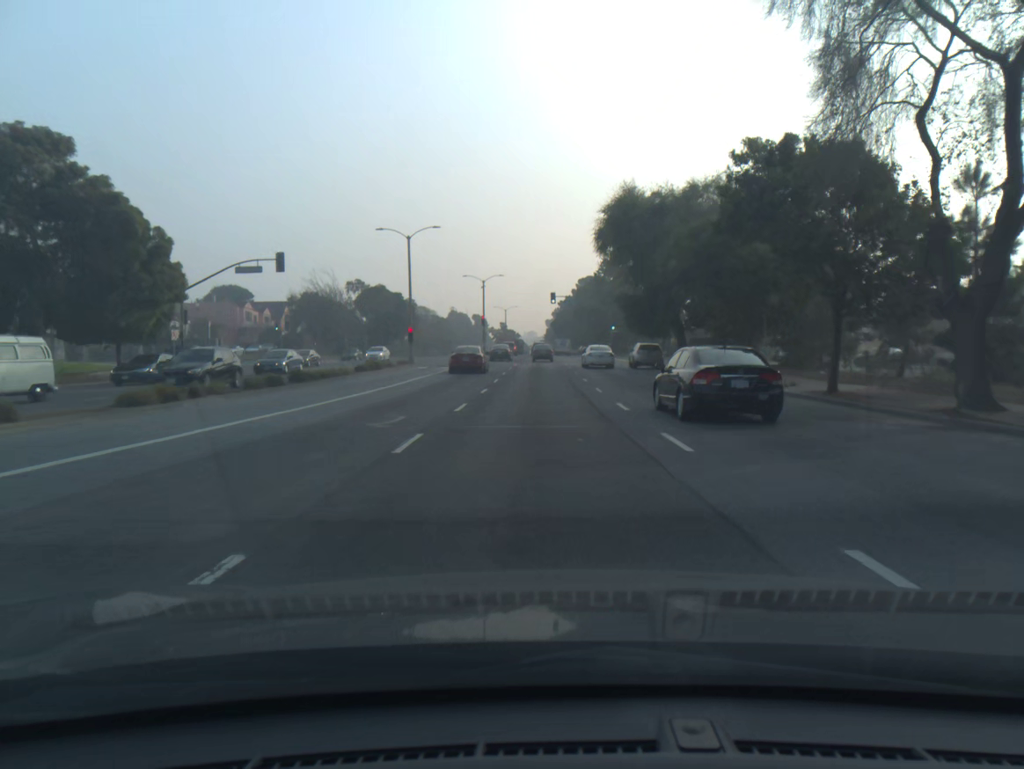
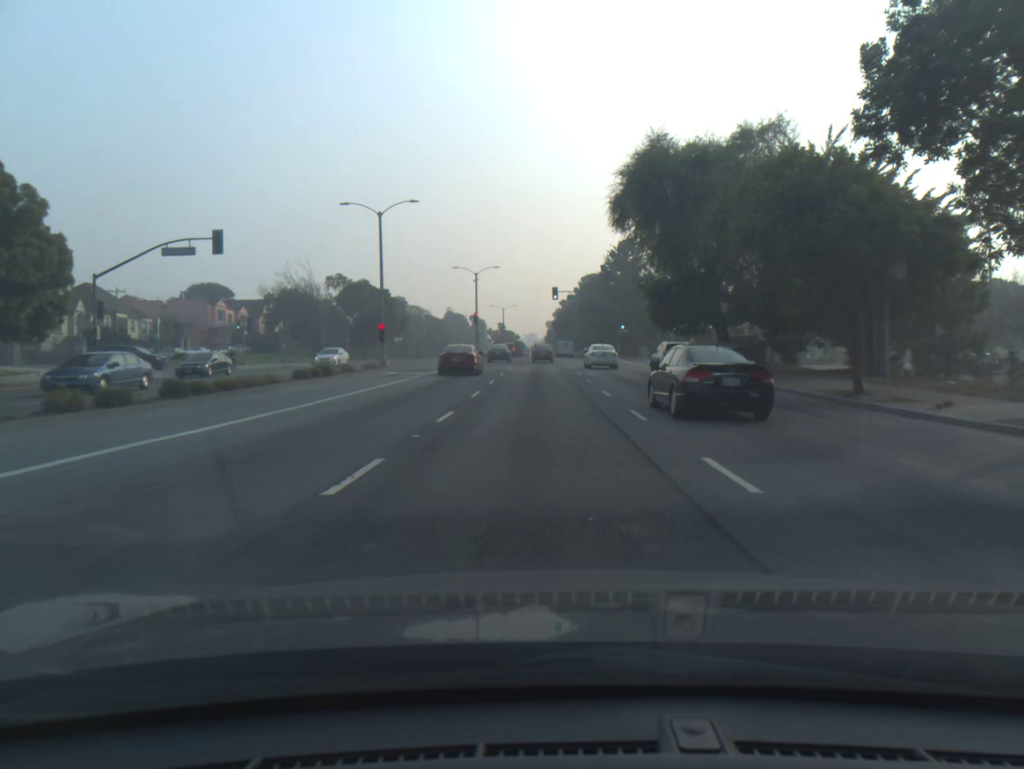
(0.0, +10.2) m; 0°
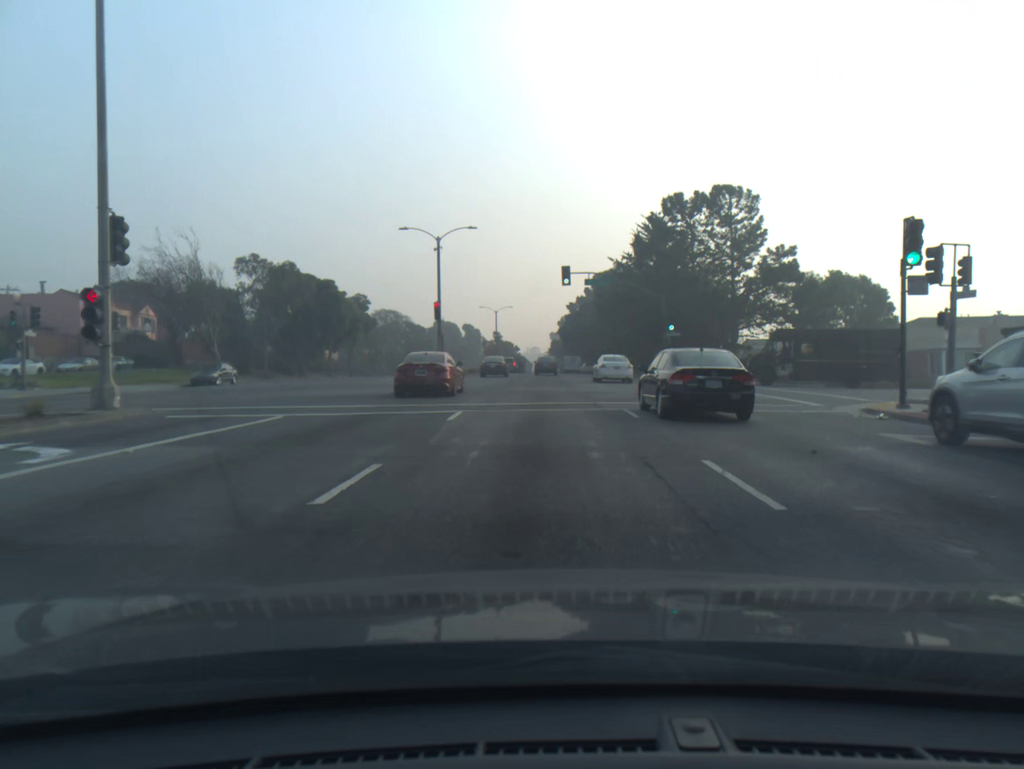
(0.0, +29.9) m; 0°
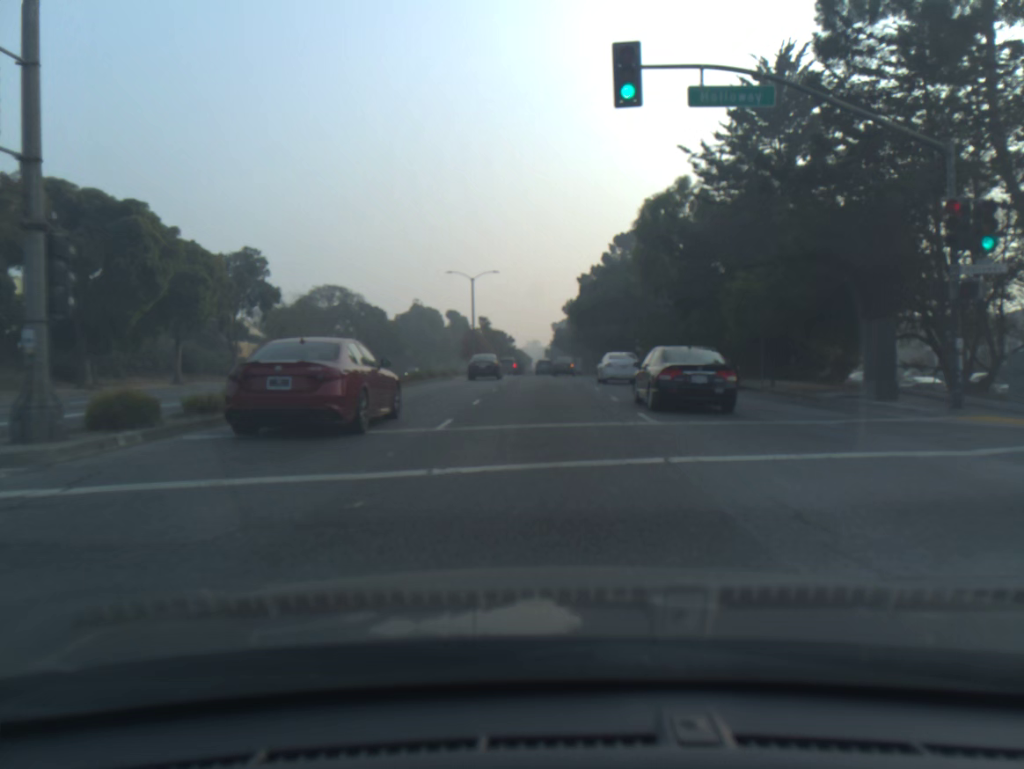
(-0.1, +37.7) m; 0°
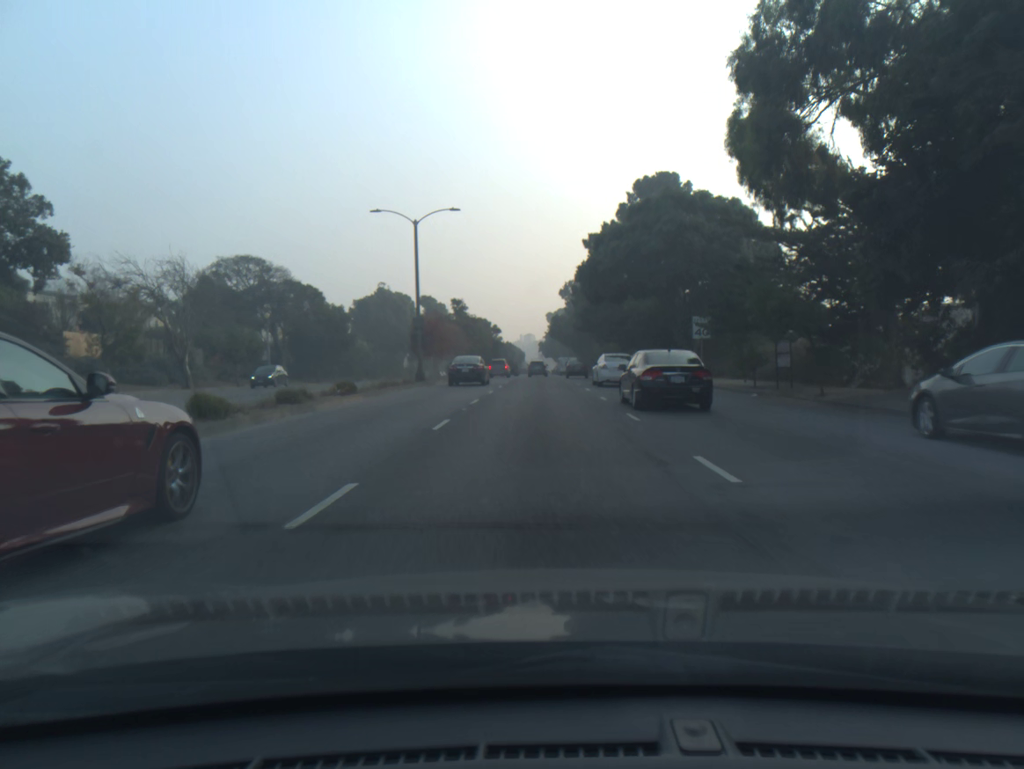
(+0.2, +27.1) m; 0°
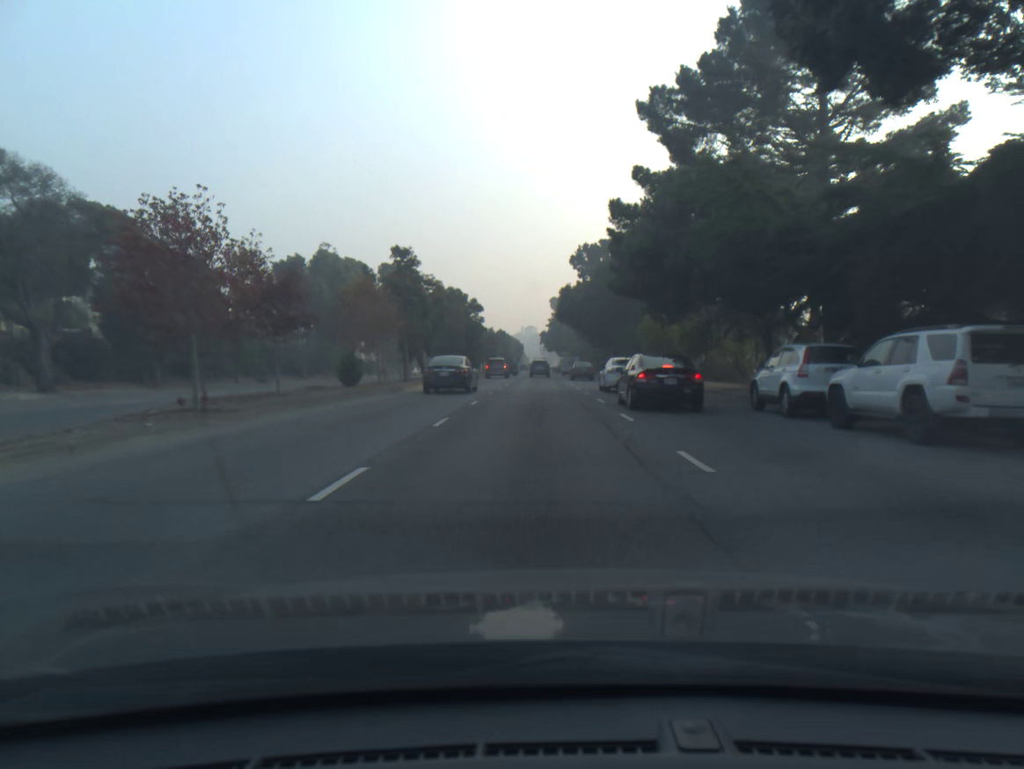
(0.0, +35.9) m; 0°
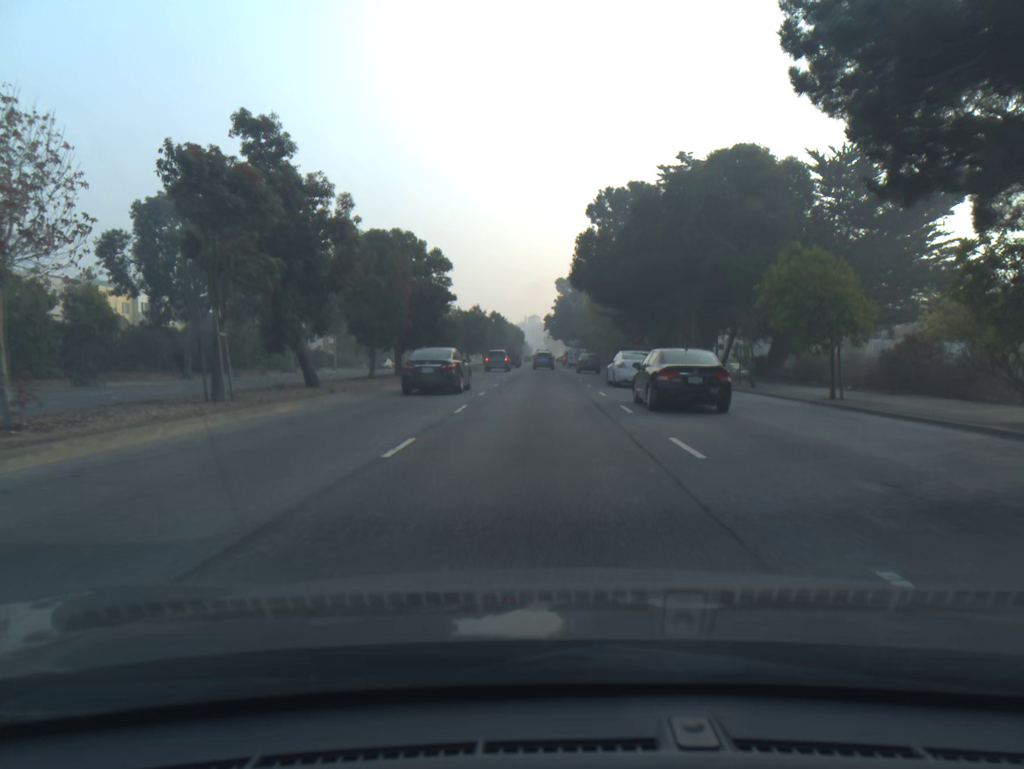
(0.0, +27.1) m; 0°
